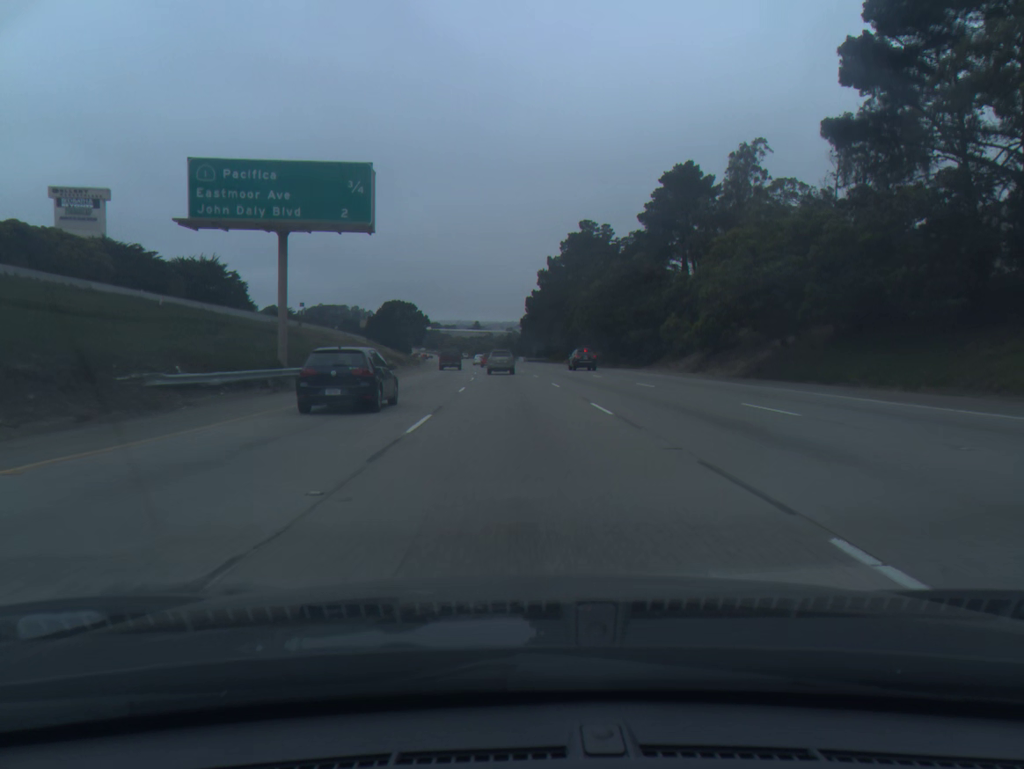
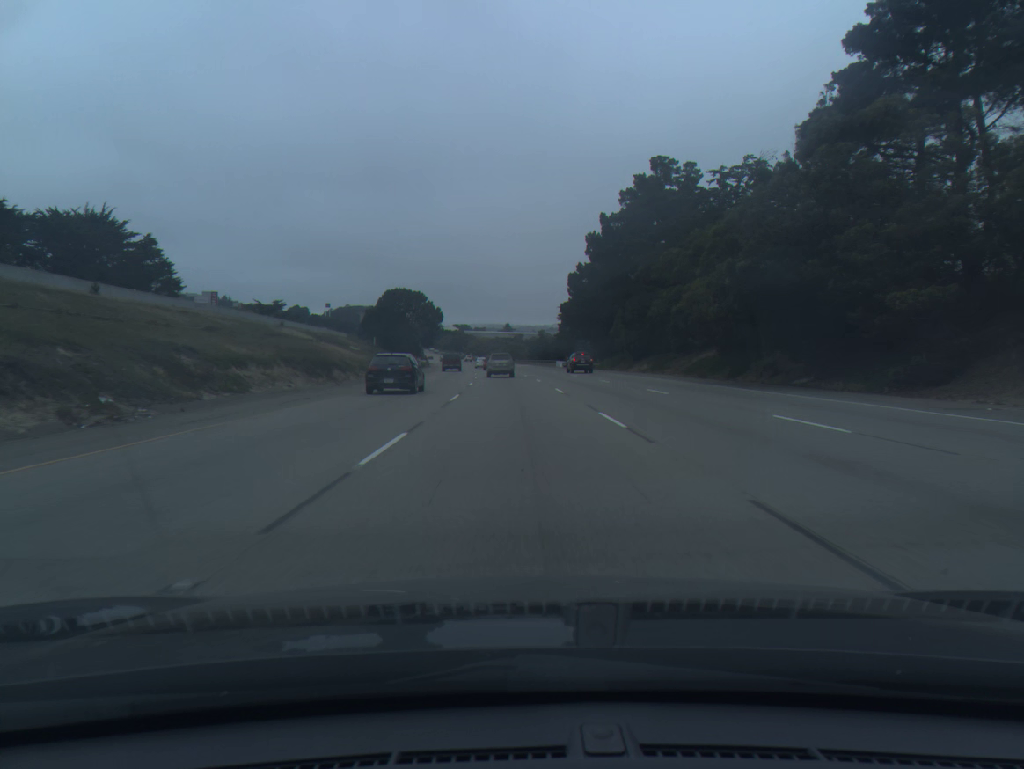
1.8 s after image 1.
(-0.9, +46.0) m; -2°
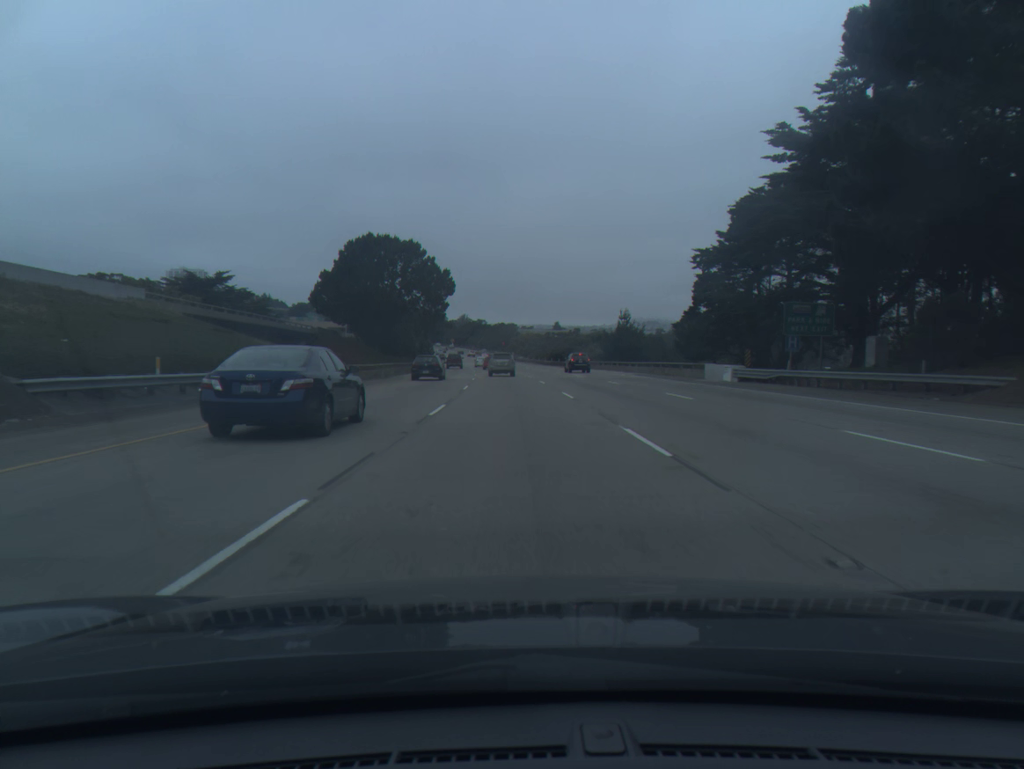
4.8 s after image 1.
(-2.3, +76.7) m; -3°
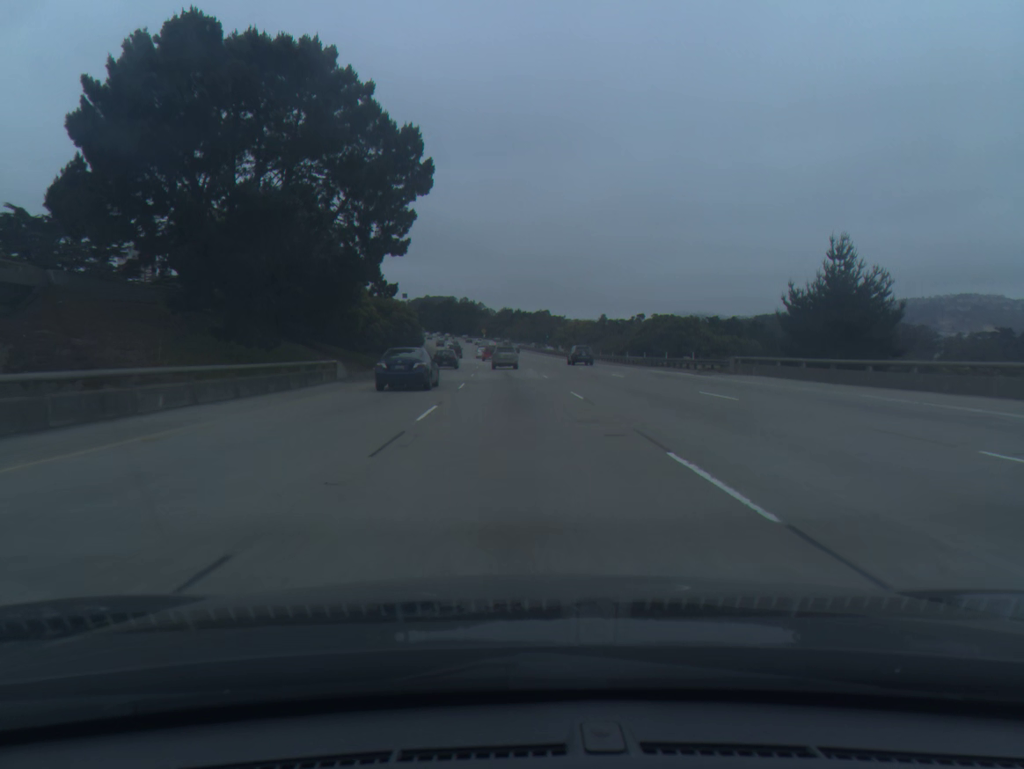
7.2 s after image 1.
(-1.6, +62.2) m; -3°
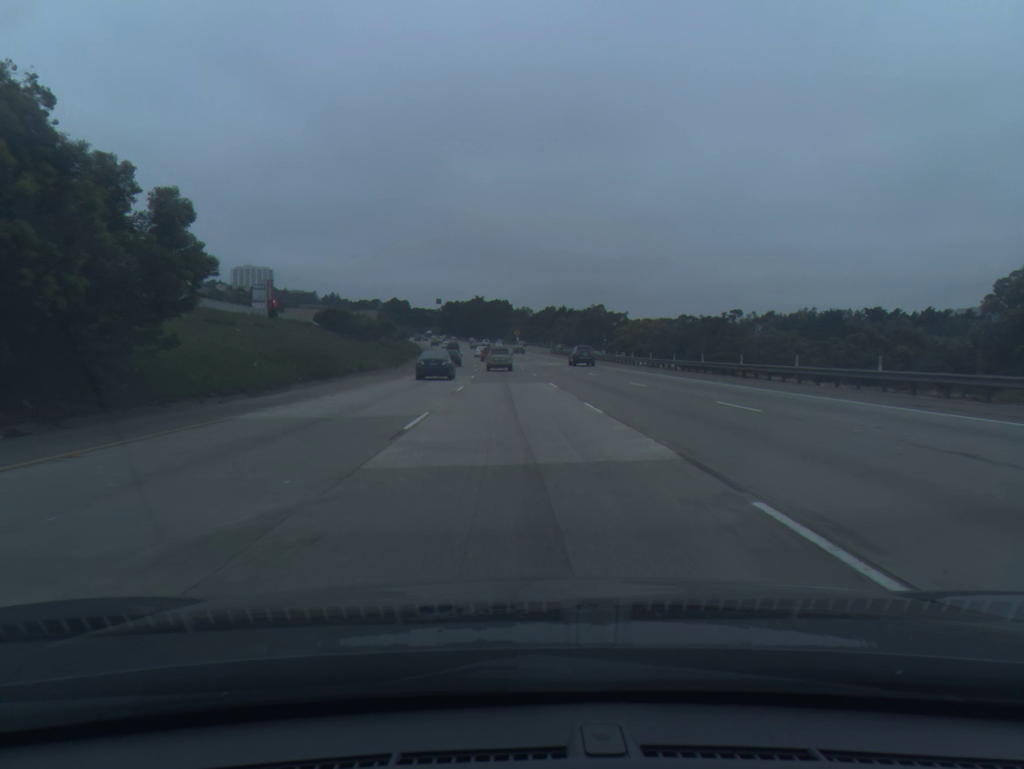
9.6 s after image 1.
(-1.4, +62.8) m; -3°
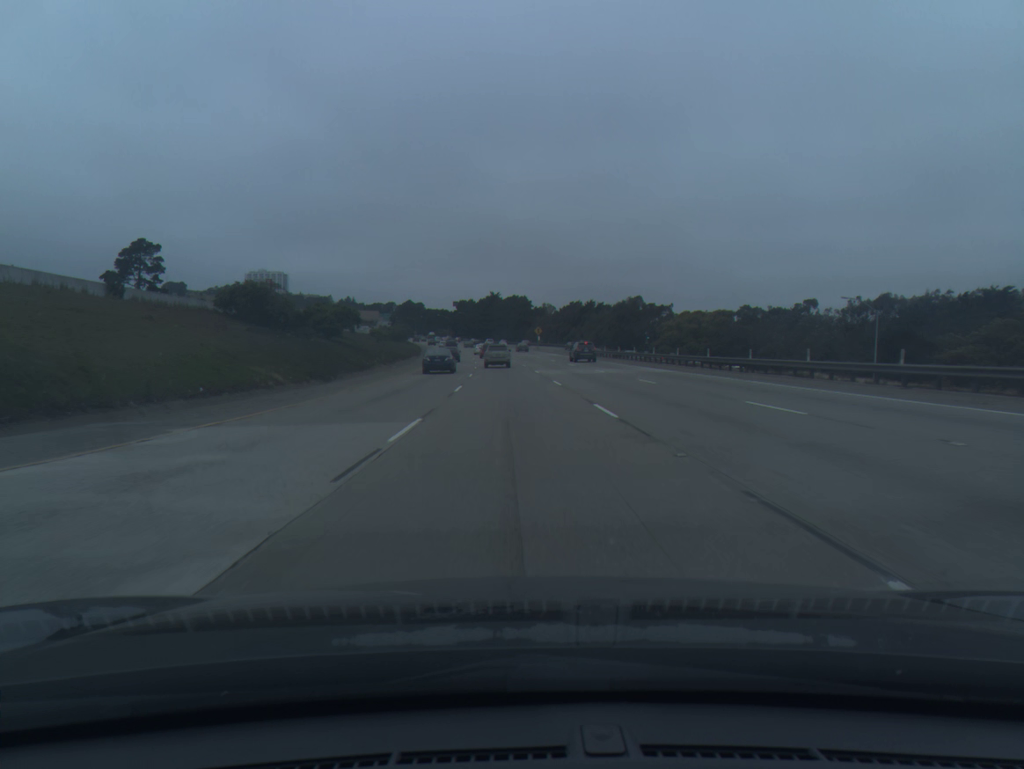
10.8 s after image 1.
(-0.4, +31.5) m; -2°
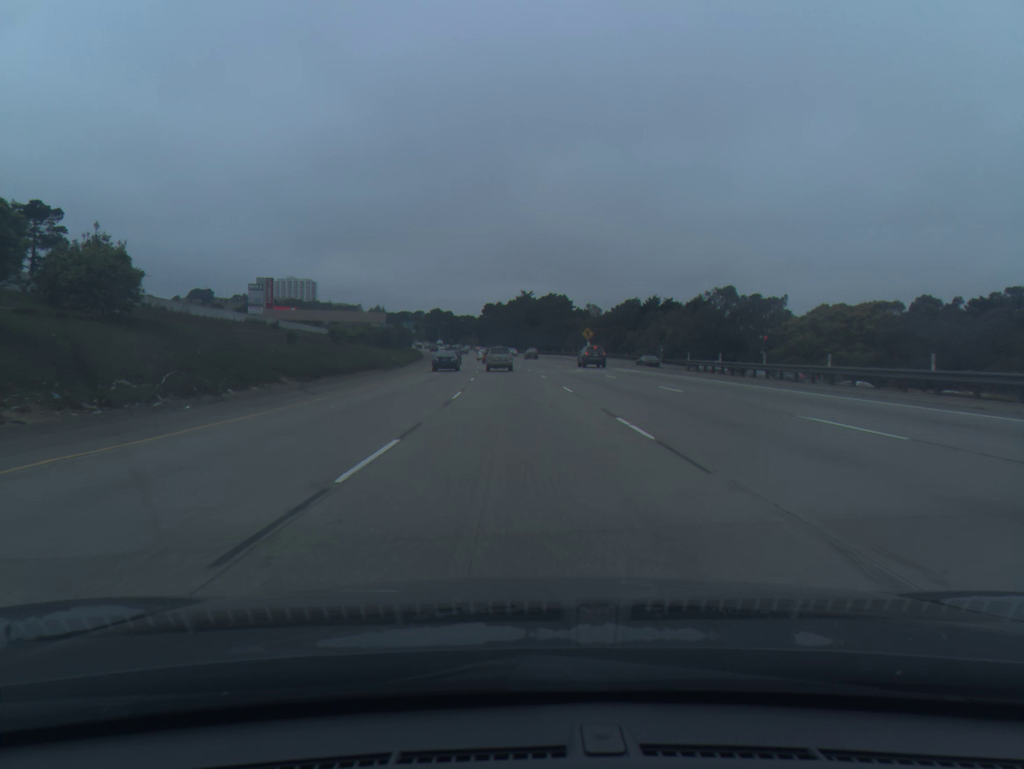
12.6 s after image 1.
(-0.9, +47.0) m; -2°
